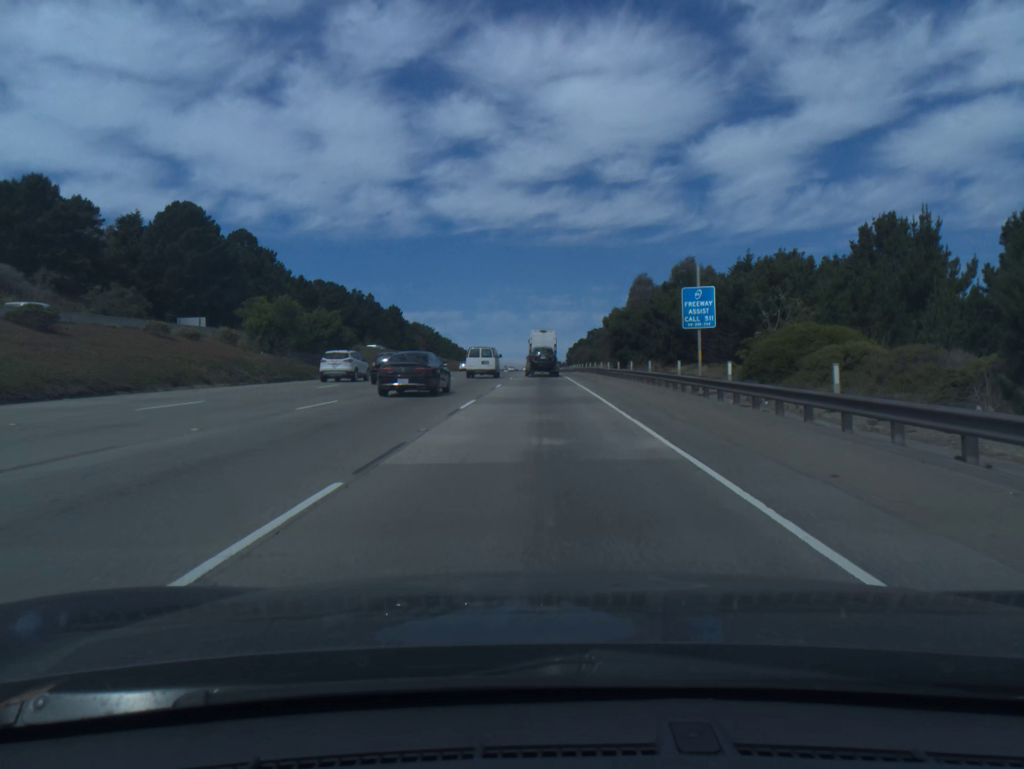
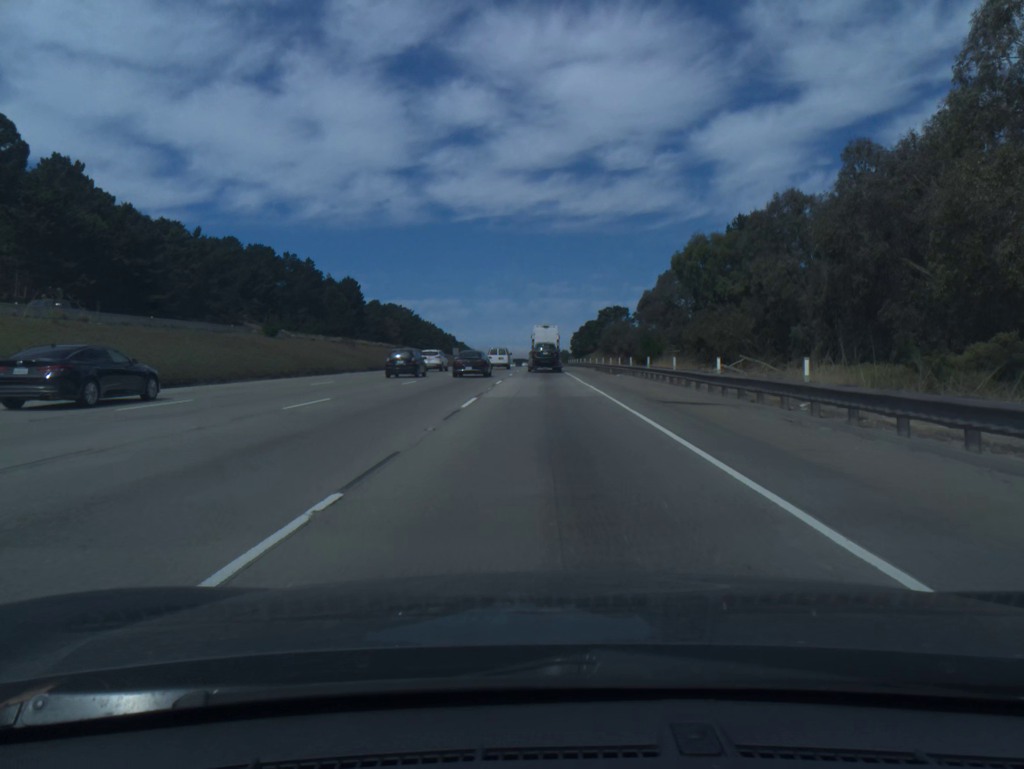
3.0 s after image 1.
(-0.2, +73.8) m; 0°
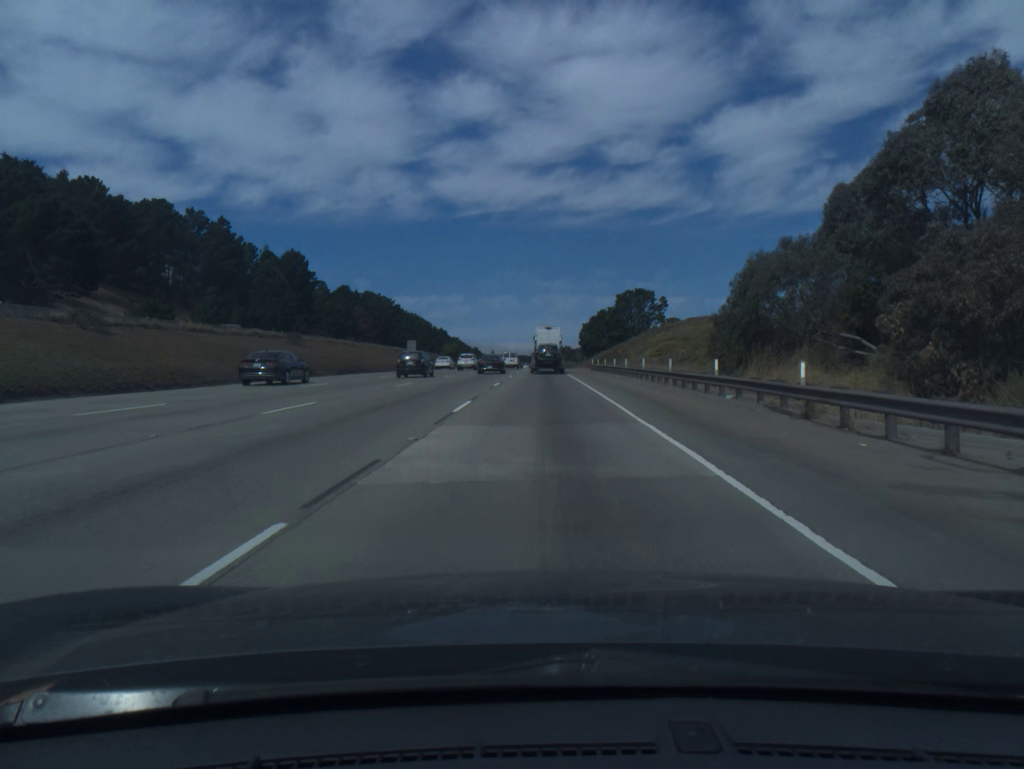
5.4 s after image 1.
(-0.2, +59.6) m; 0°
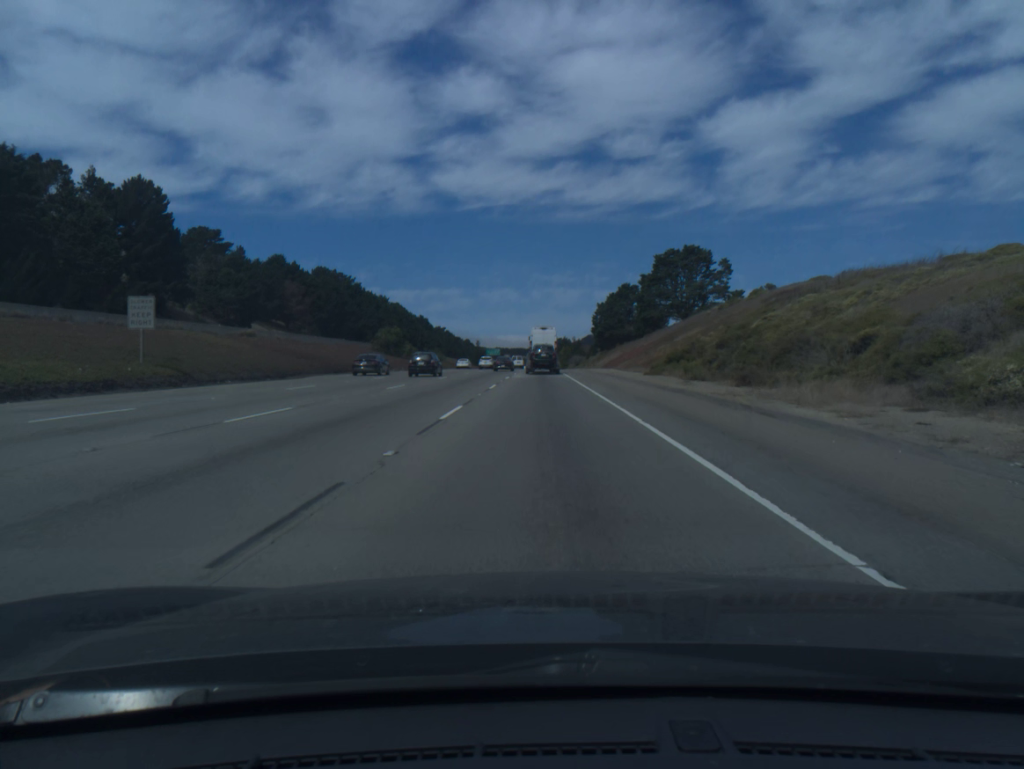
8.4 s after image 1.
(+0.1, +74.7) m; 0°
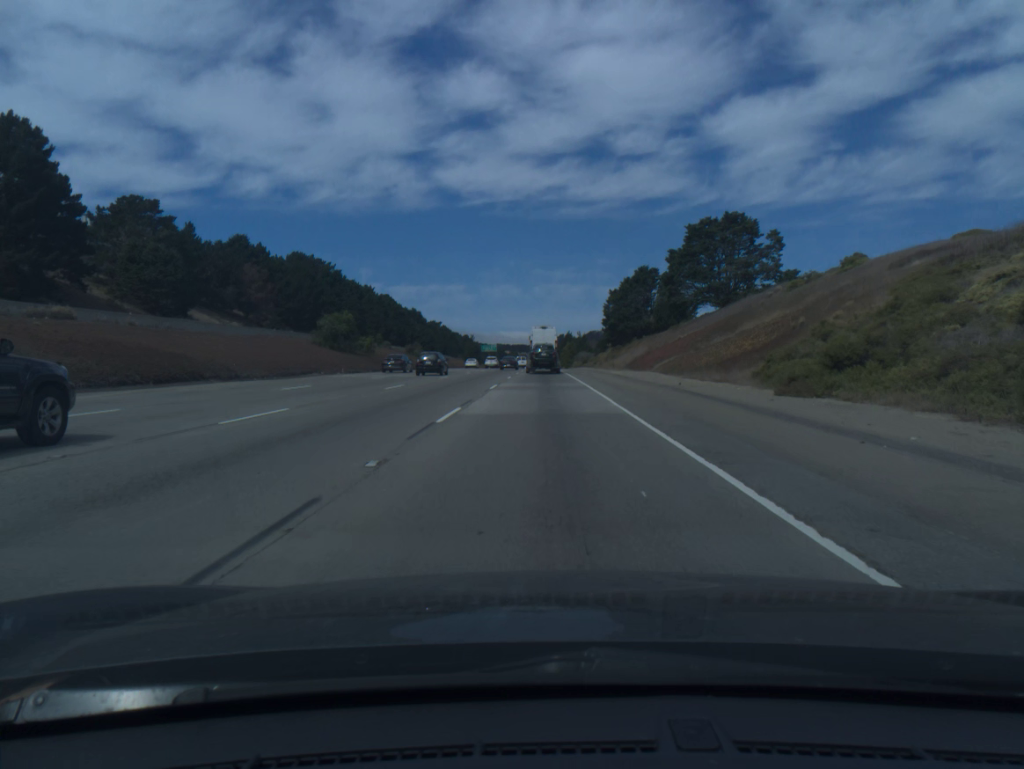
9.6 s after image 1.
(-0.1, +29.9) m; 0°
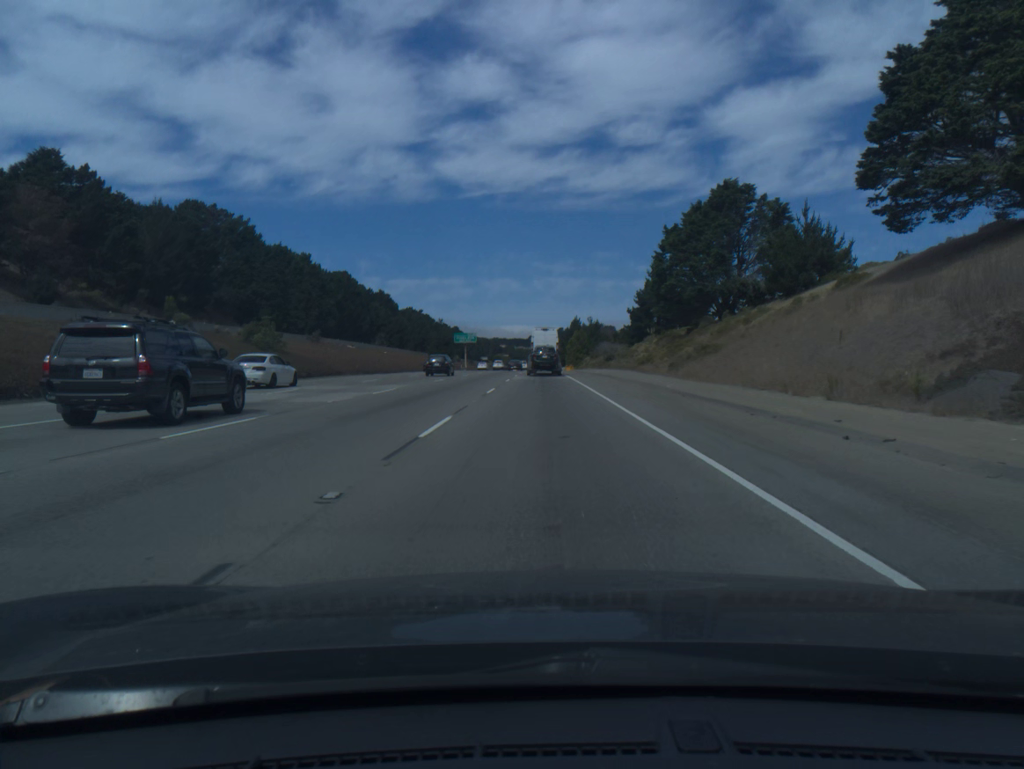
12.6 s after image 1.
(+0.1, +75.2) m; 0°
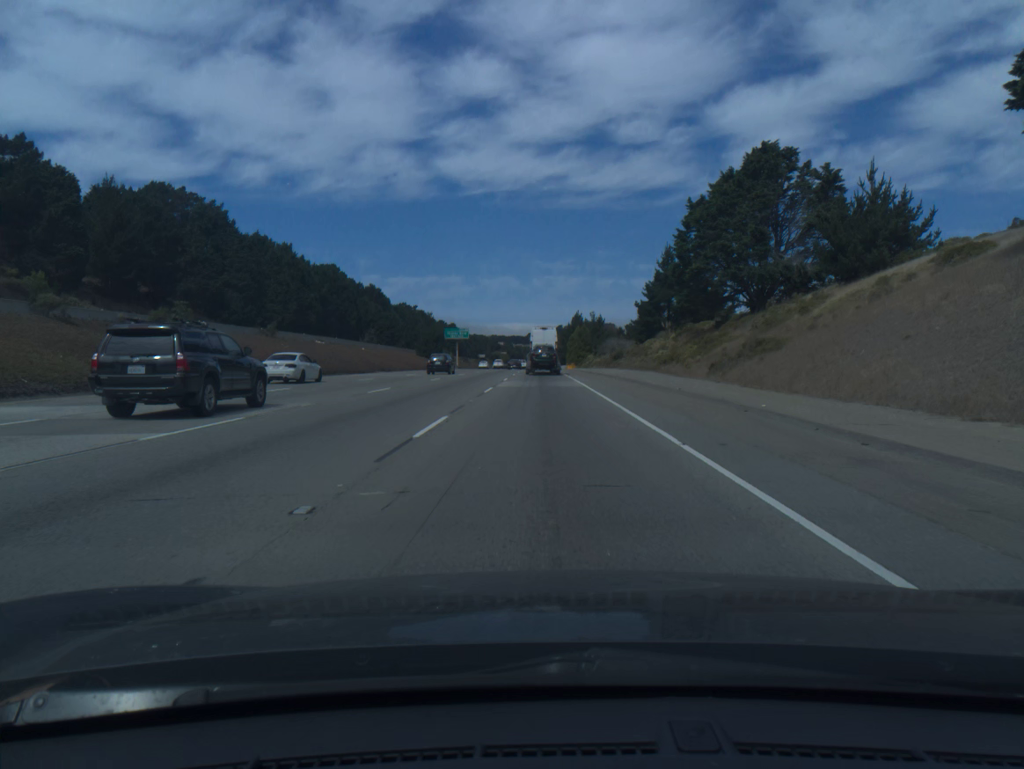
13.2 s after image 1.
(0.0, +15.1) m; 0°
